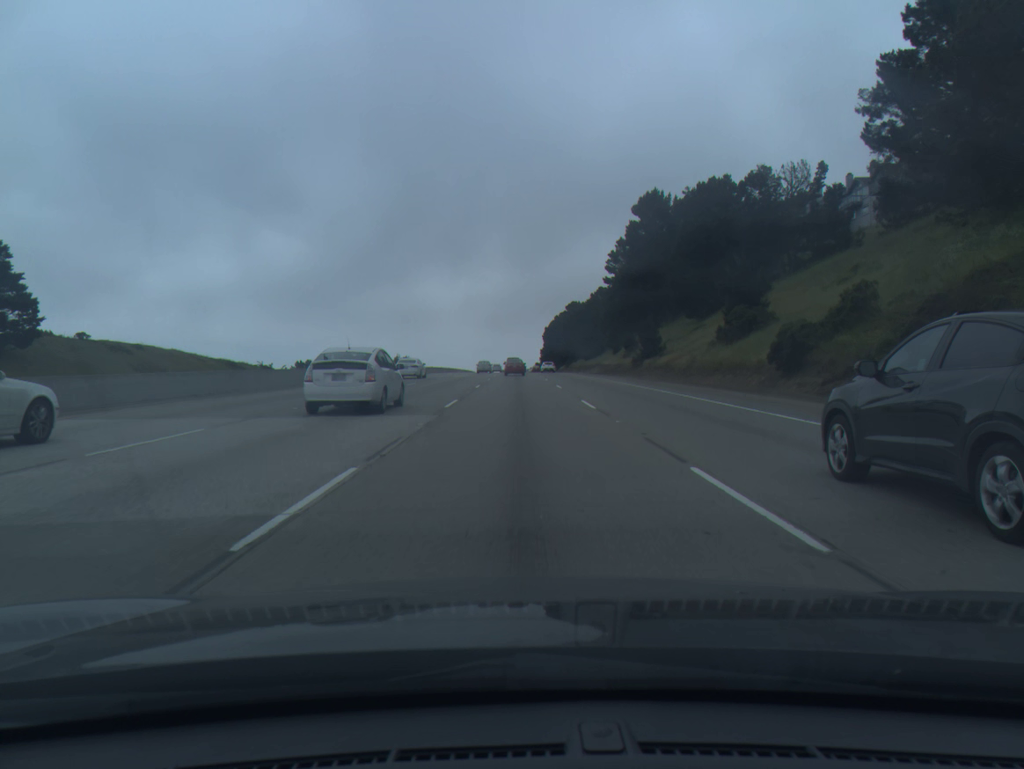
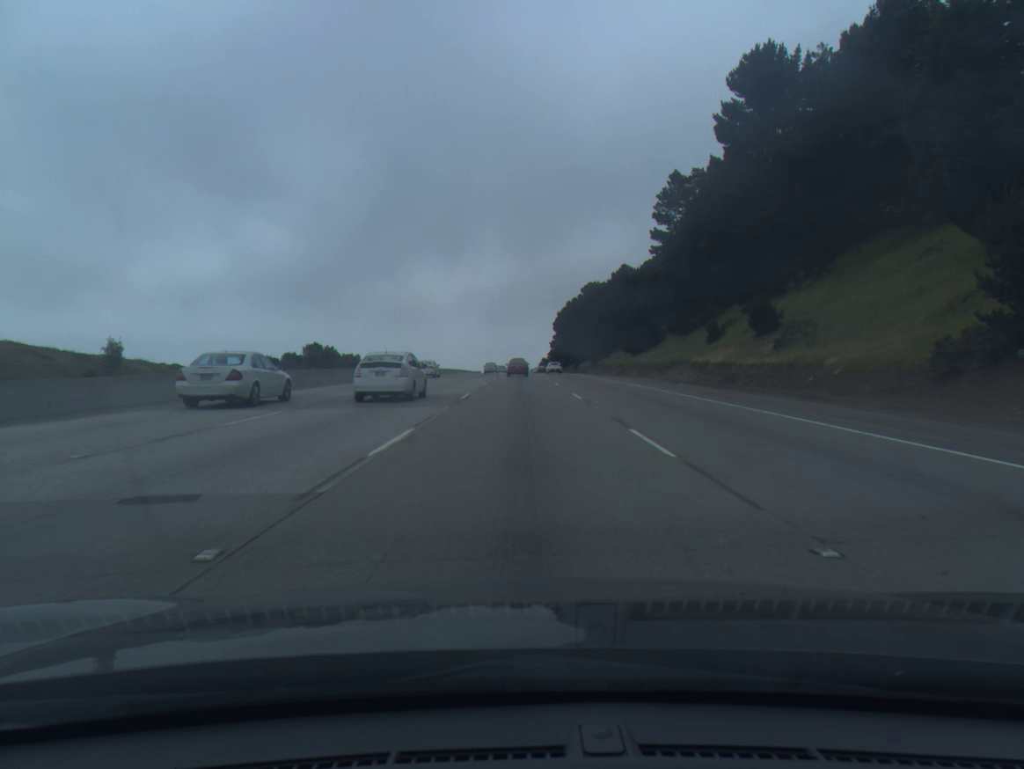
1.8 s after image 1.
(-0.1, +53.6) m; 0°
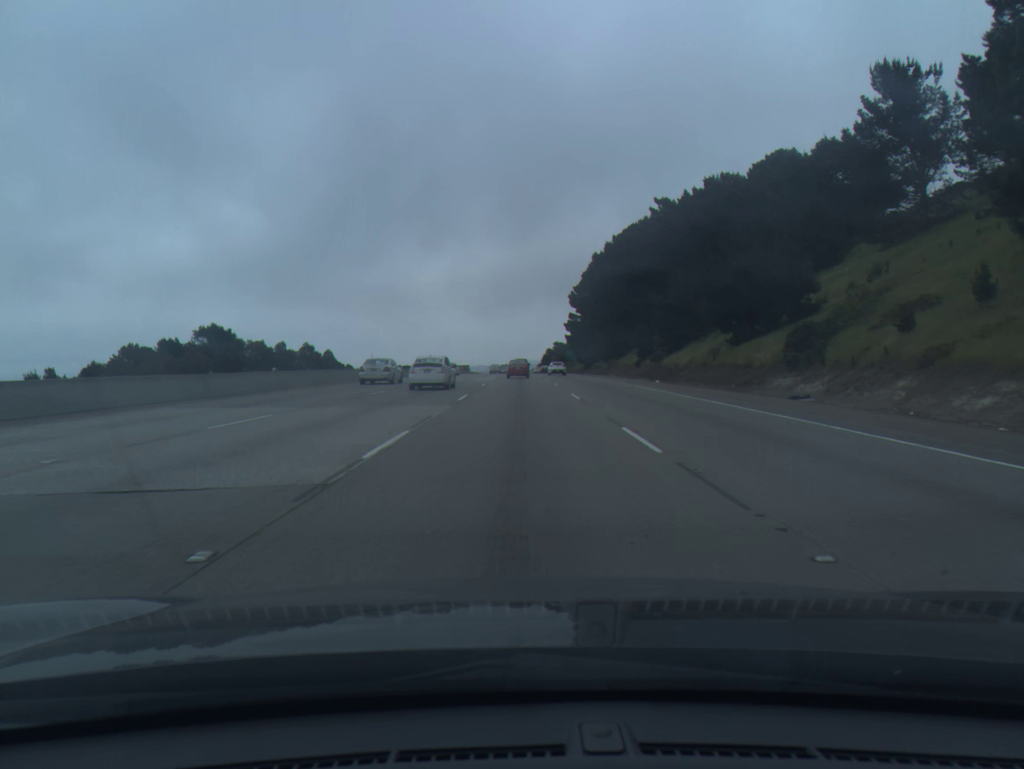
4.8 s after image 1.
(+0.3, +88.2) m; 0°
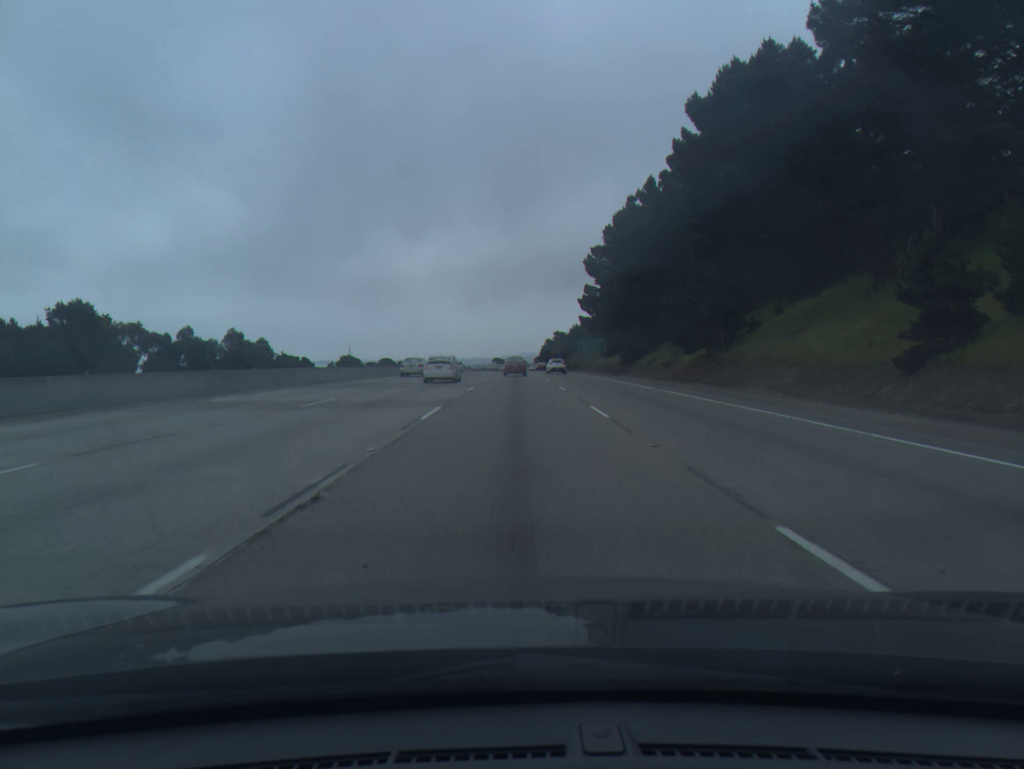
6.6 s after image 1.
(0.0, +52.6) m; 0°
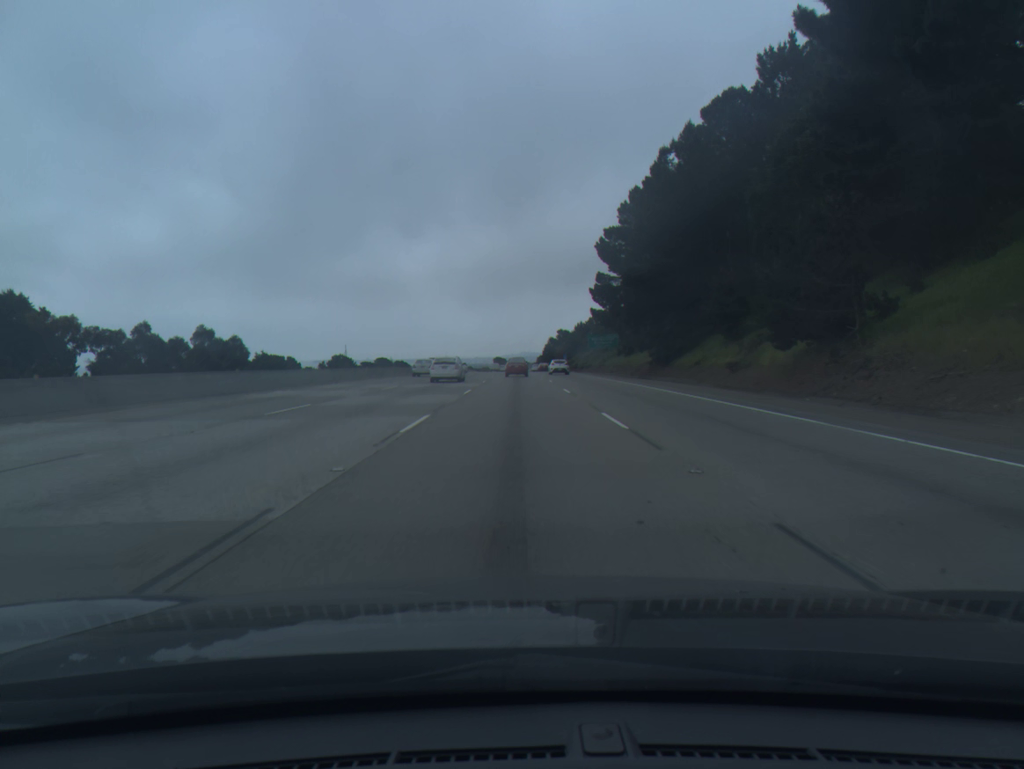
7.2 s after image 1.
(0.0, +17.5) m; 0°
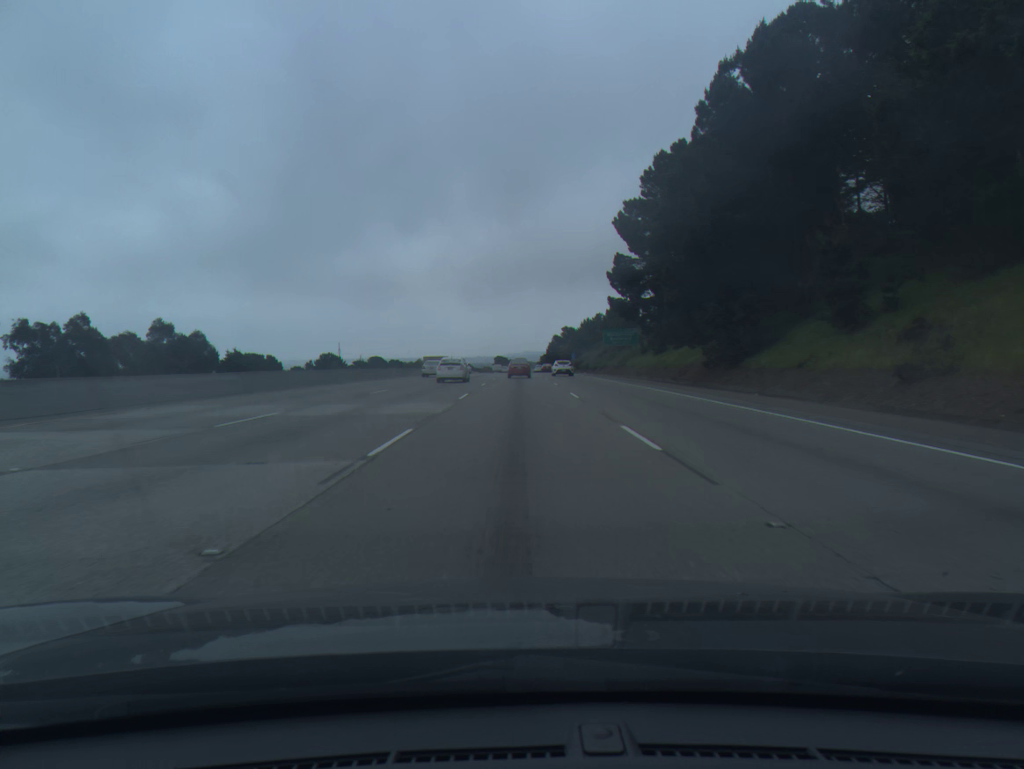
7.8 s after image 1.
(0.0, +17.4) m; 0°
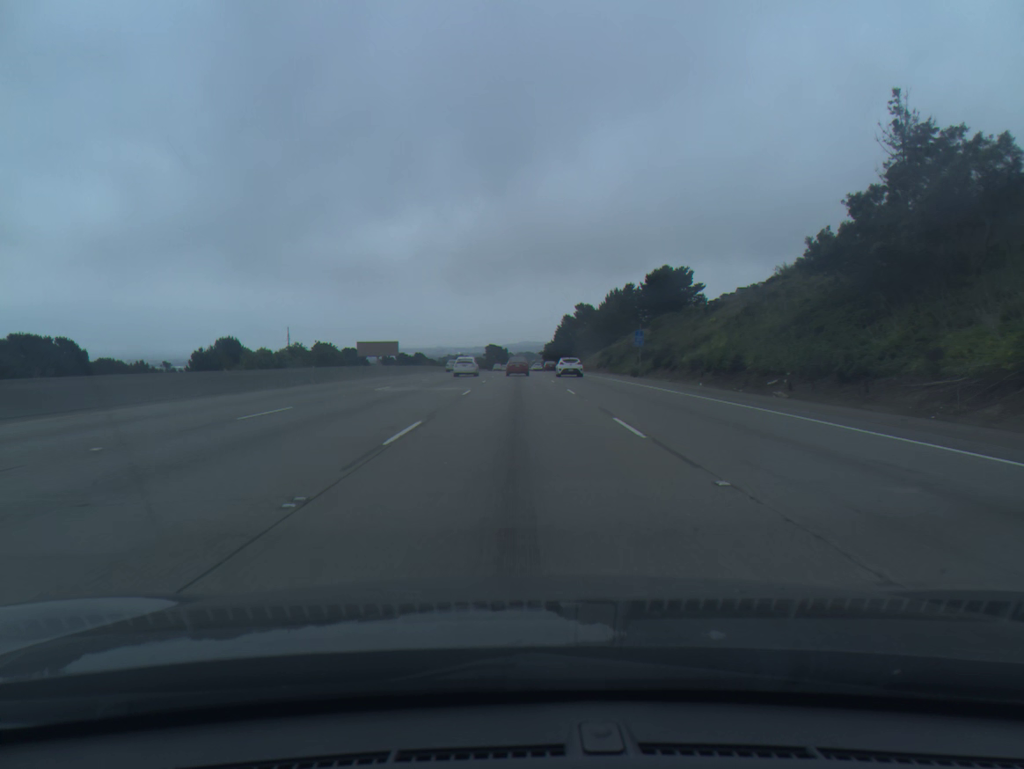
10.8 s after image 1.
(+0.1, +86.7) m; 0°
